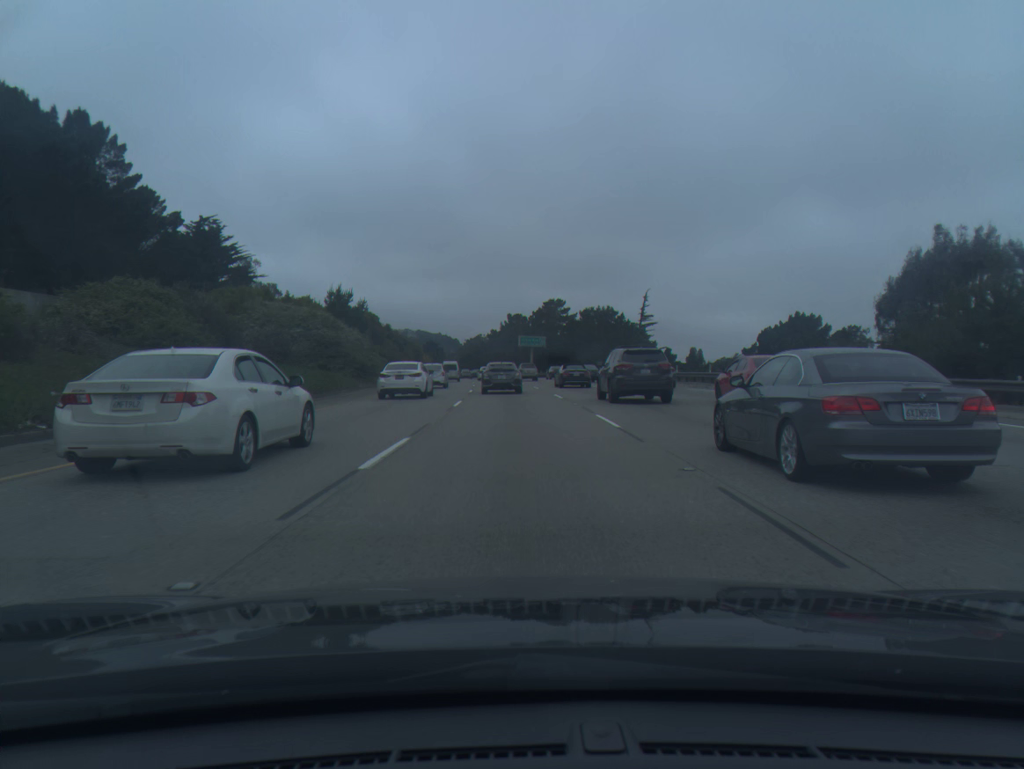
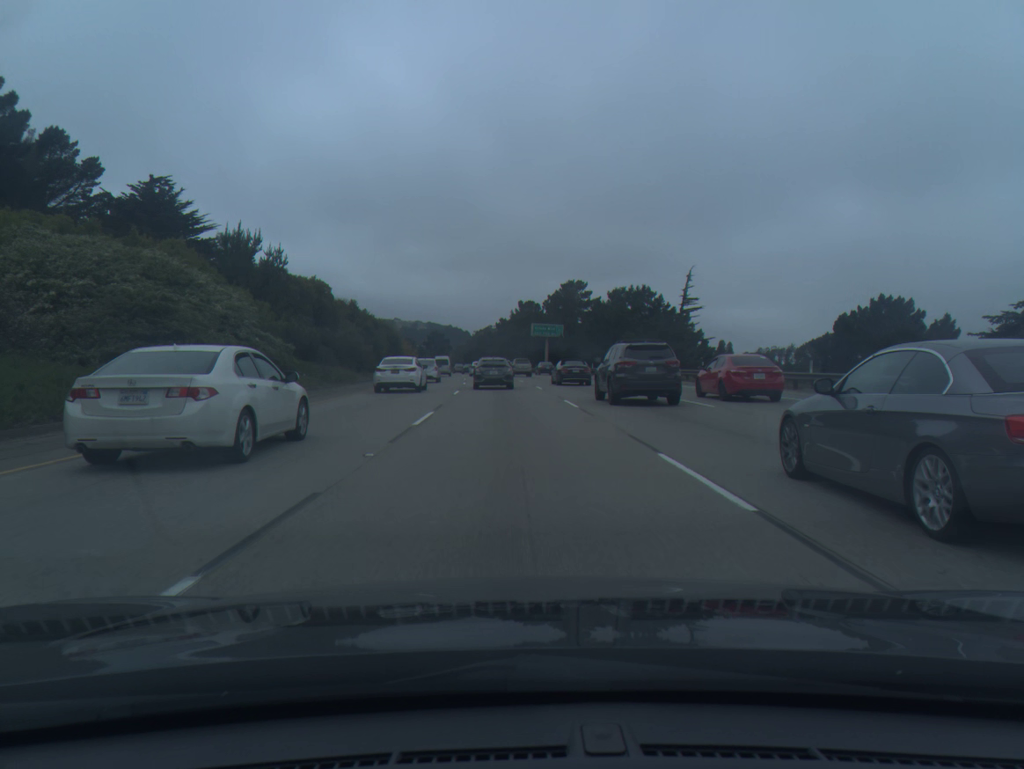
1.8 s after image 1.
(-0.1, +23.2) m; -1°
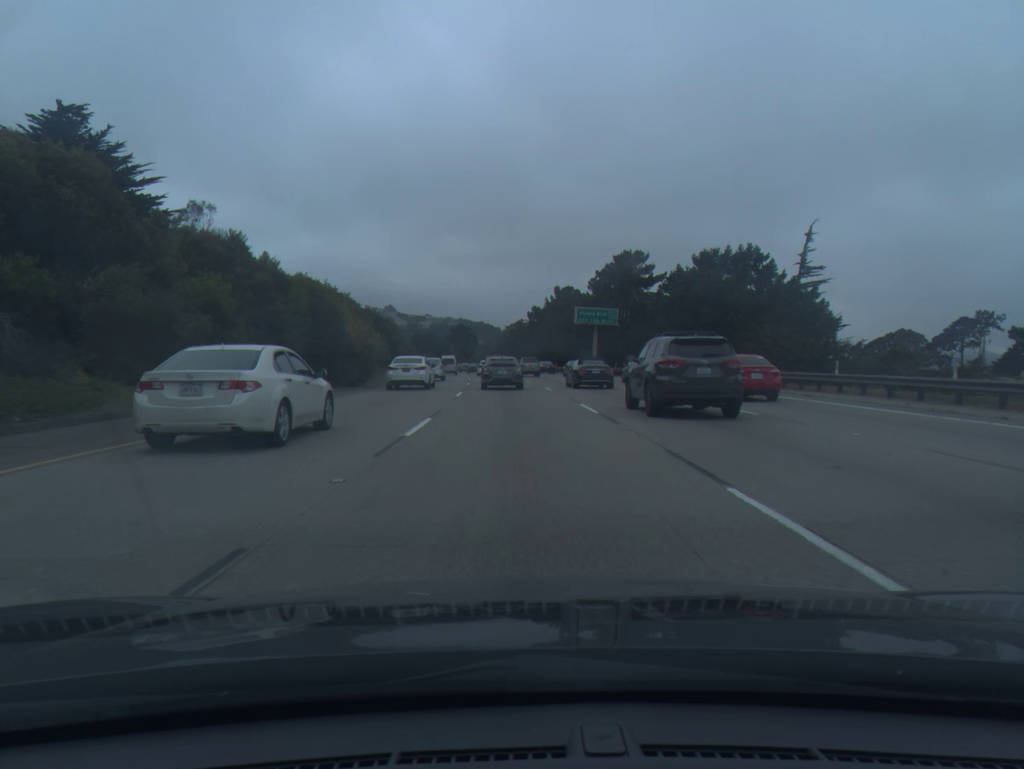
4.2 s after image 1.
(-0.7, +31.9) m; -2°
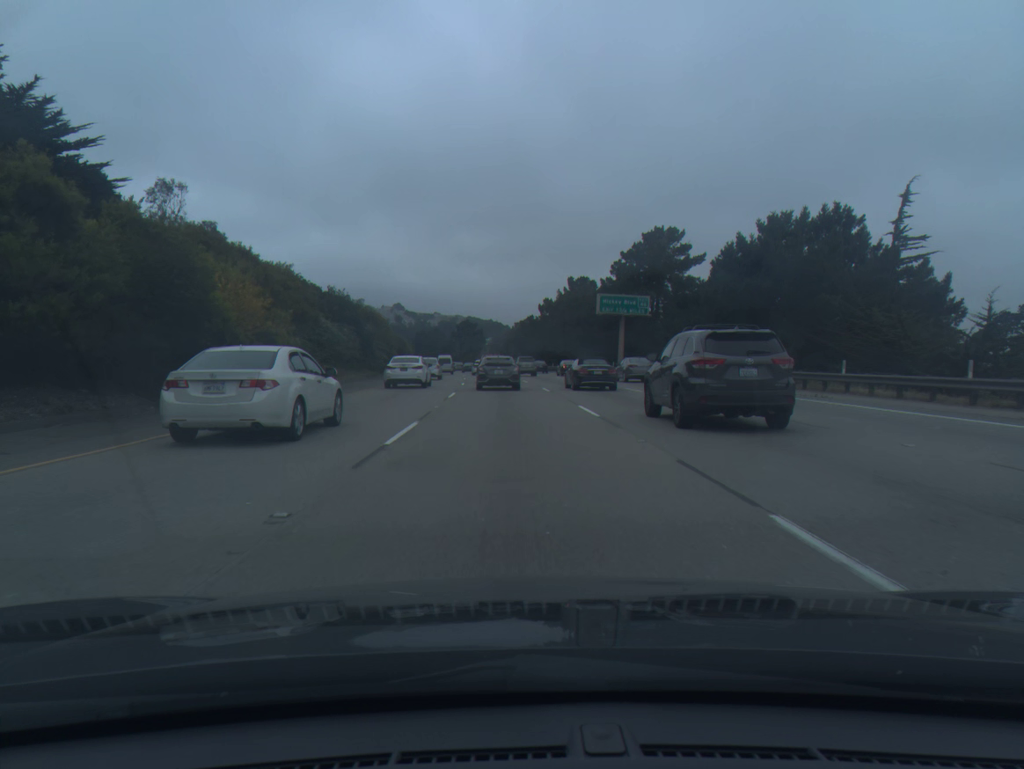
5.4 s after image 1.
(-0.1, +16.0) m; -1°
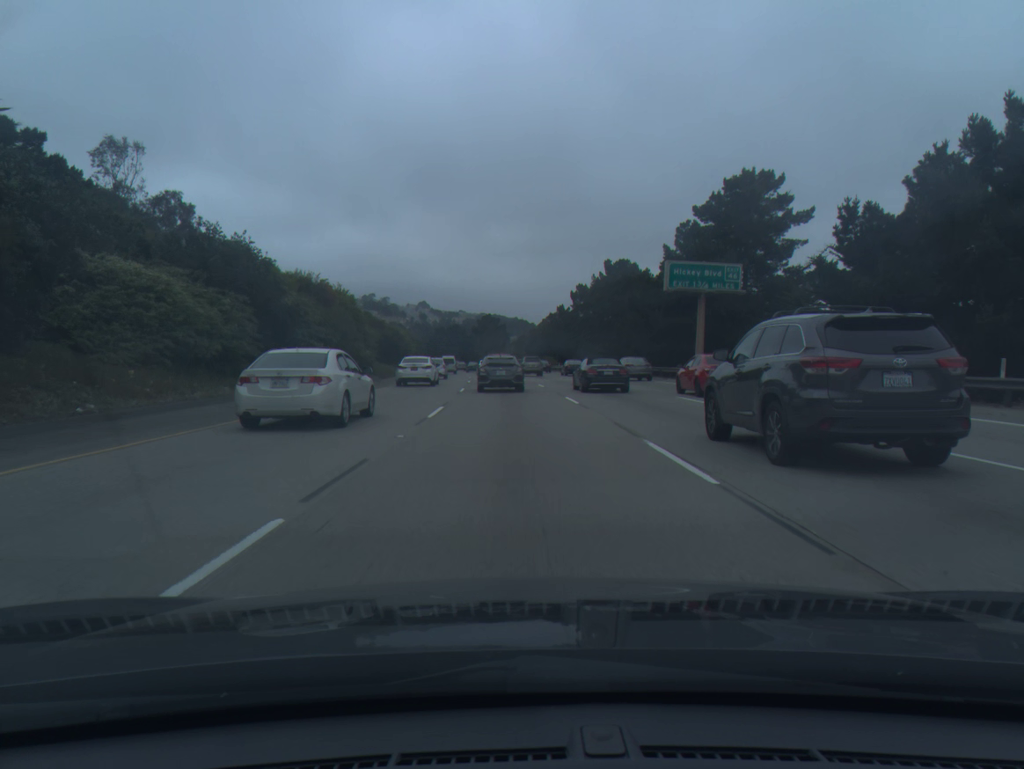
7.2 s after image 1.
(-0.3, +23.8) m; -2°
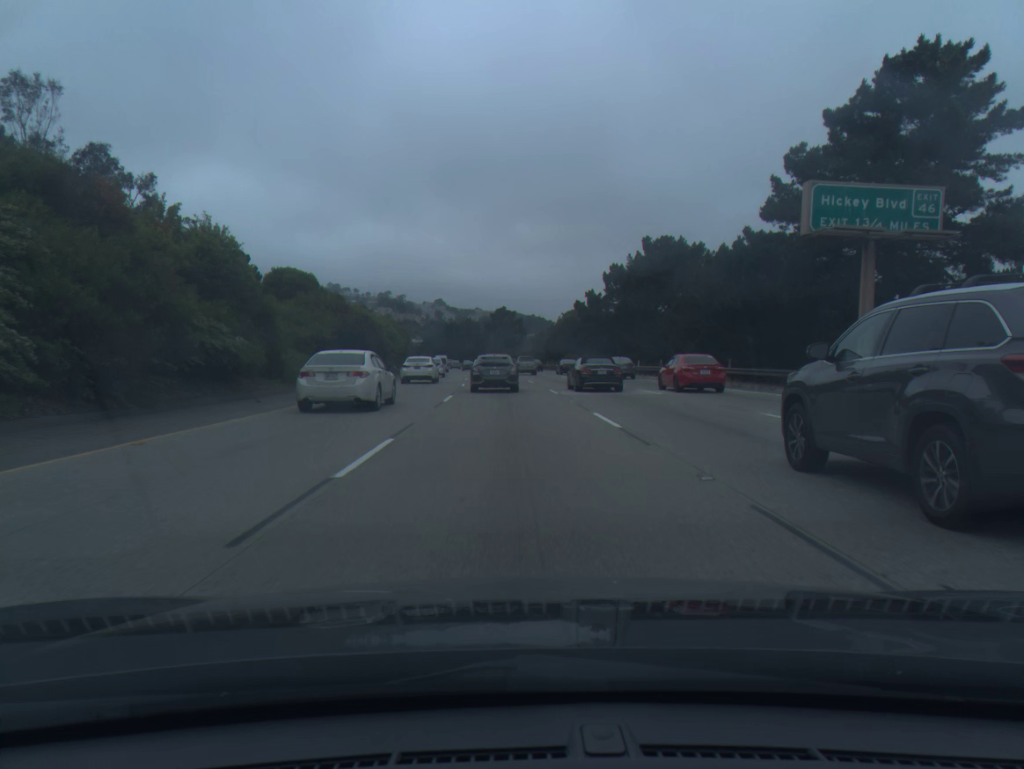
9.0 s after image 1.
(-0.3, +23.2) m; -1°
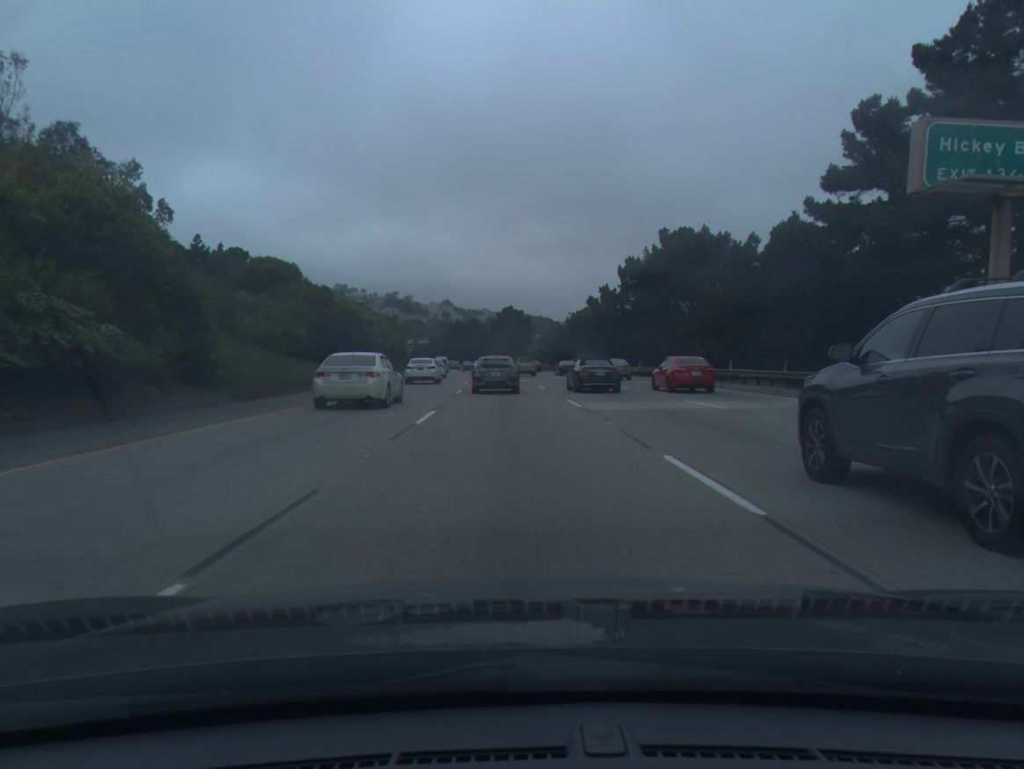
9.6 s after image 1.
(0.0, +7.6) m; -1°
